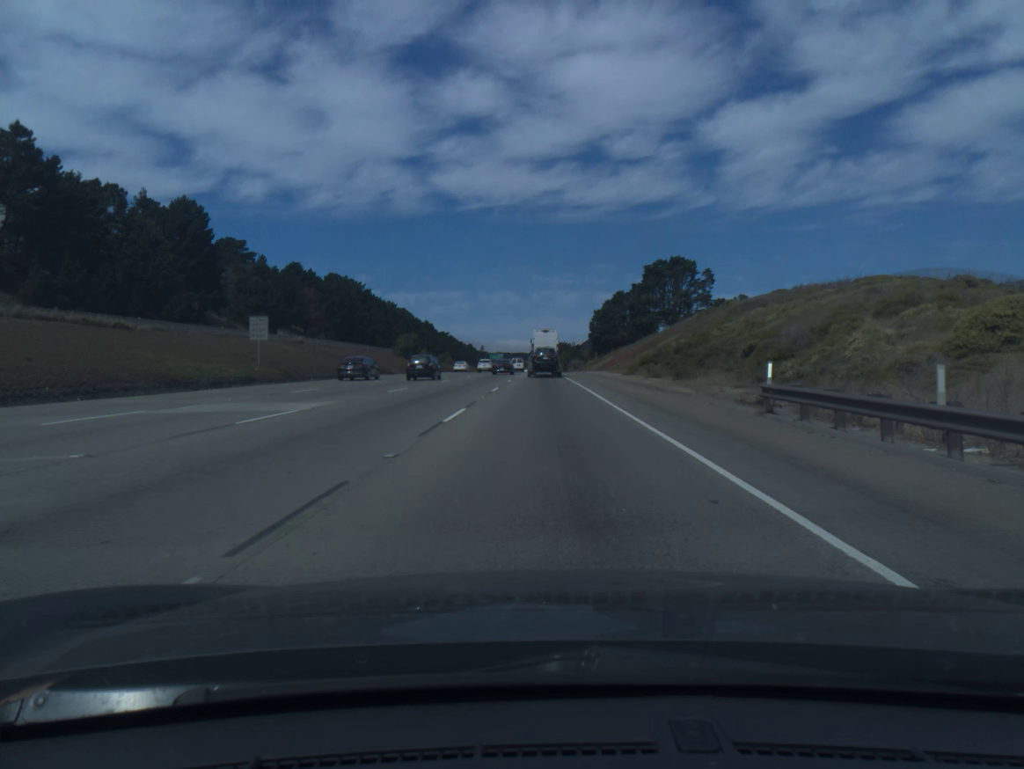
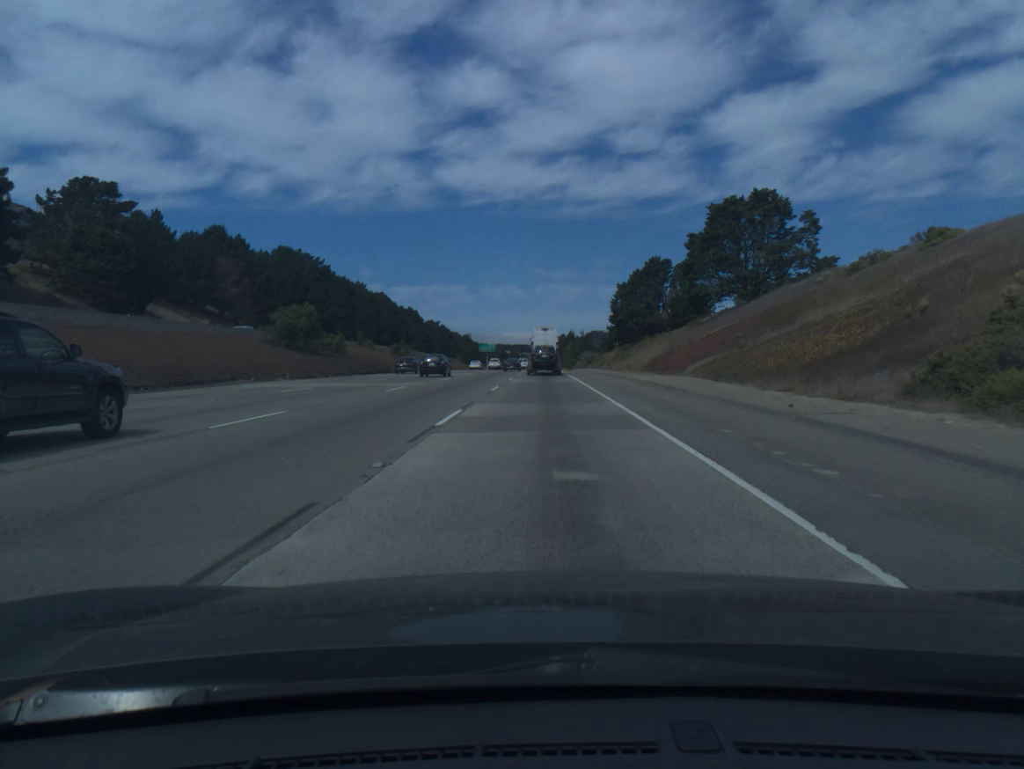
(-0.1, +59.9) m; 0°
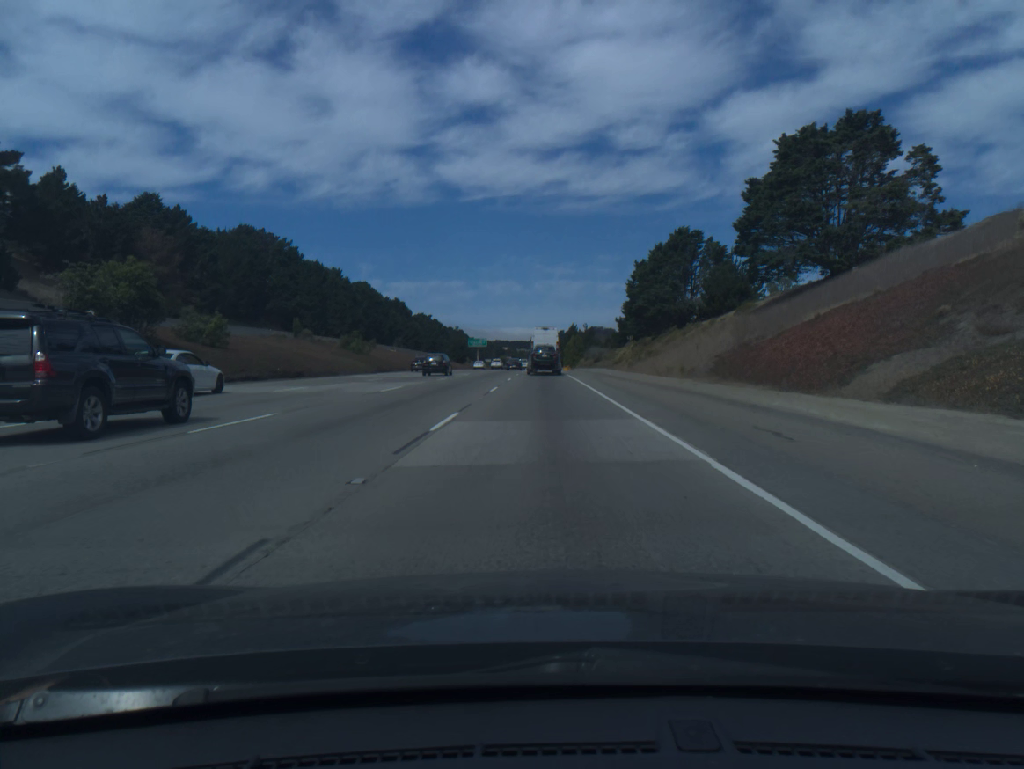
(0.0, +30.1) m; 0°
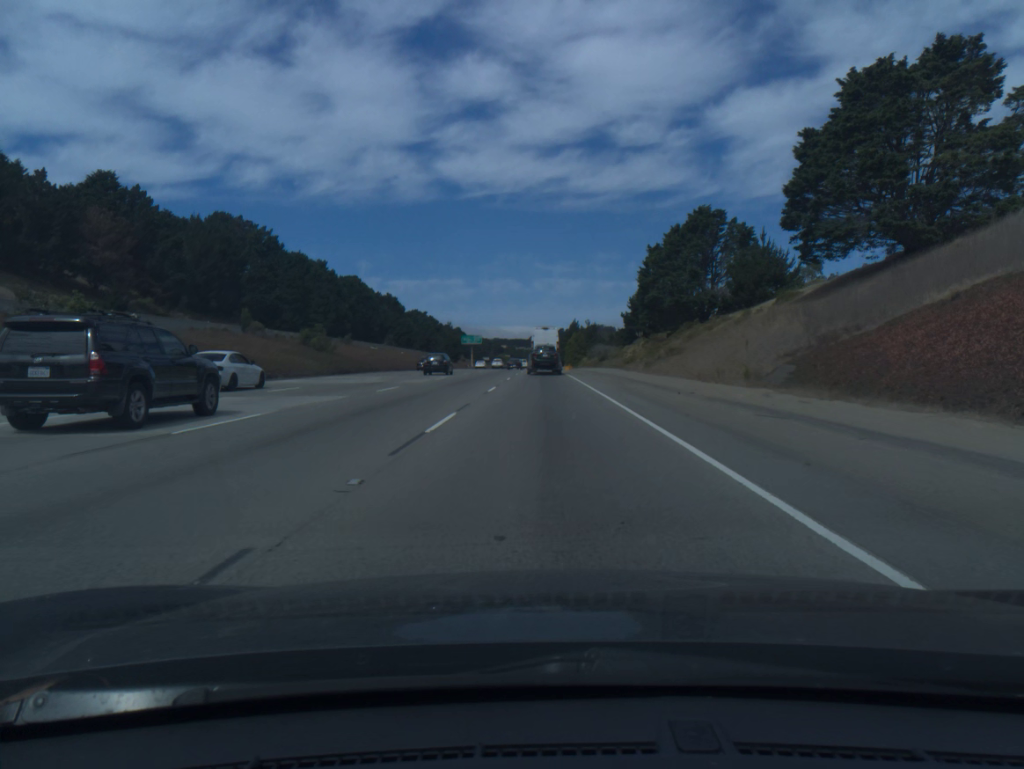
(0.0, +15.1) m; 0°
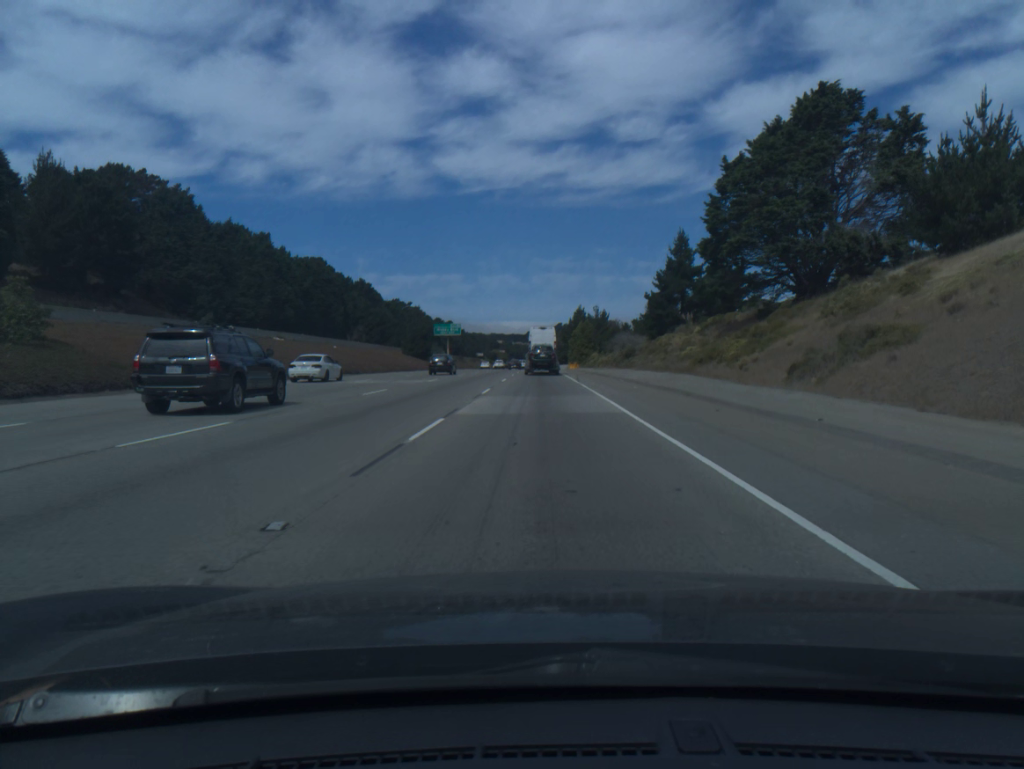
(+0.1, +45.3) m; 0°
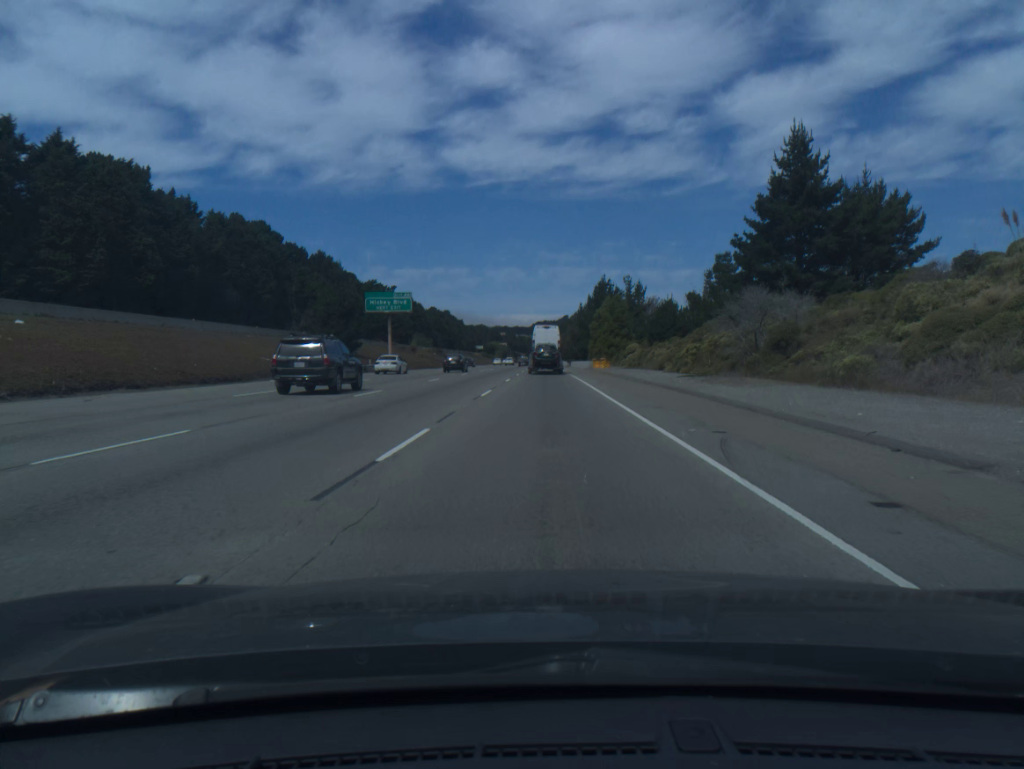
(-0.2, +60.2) m; 0°
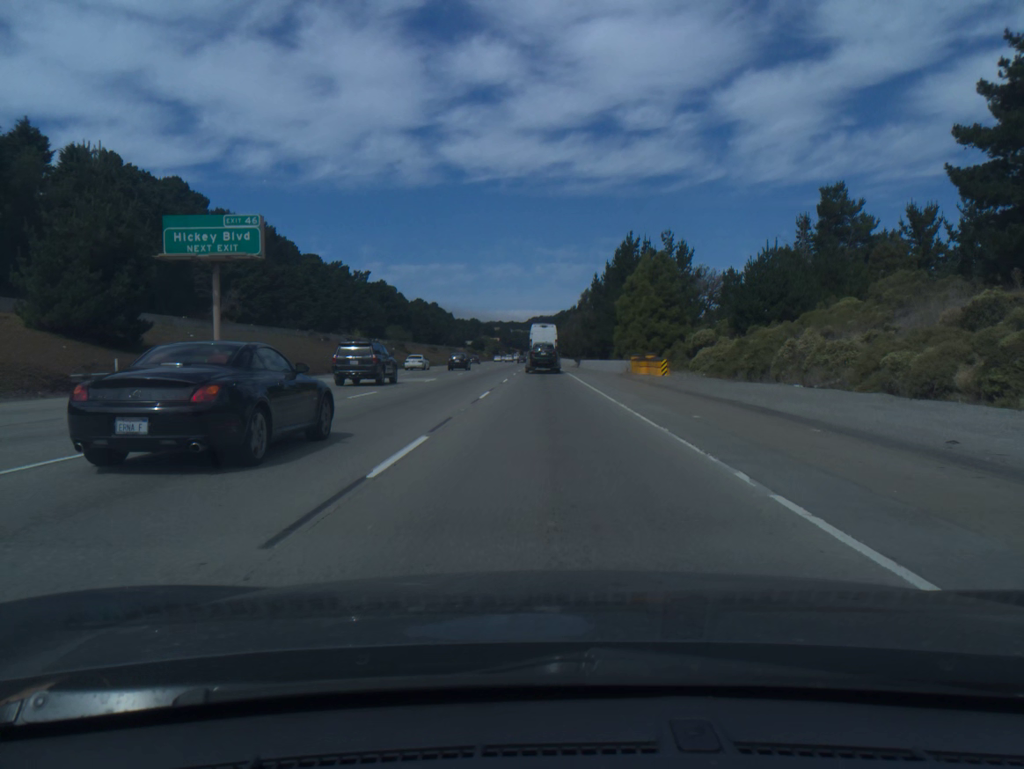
(0.0, +45.0) m; 0°
